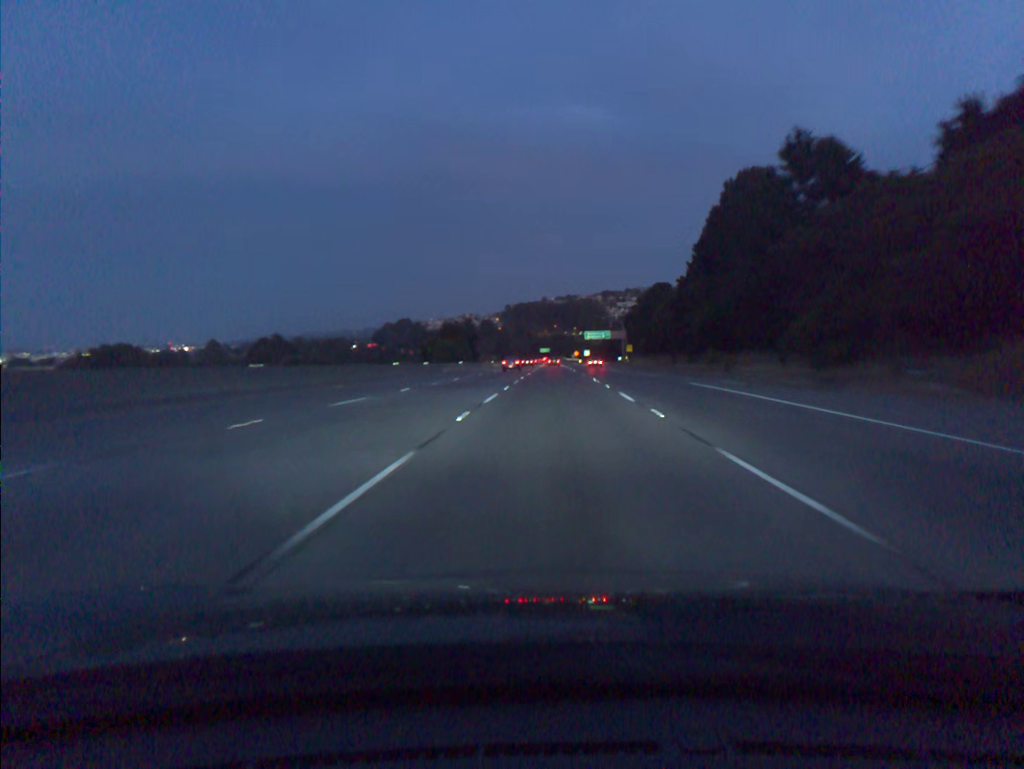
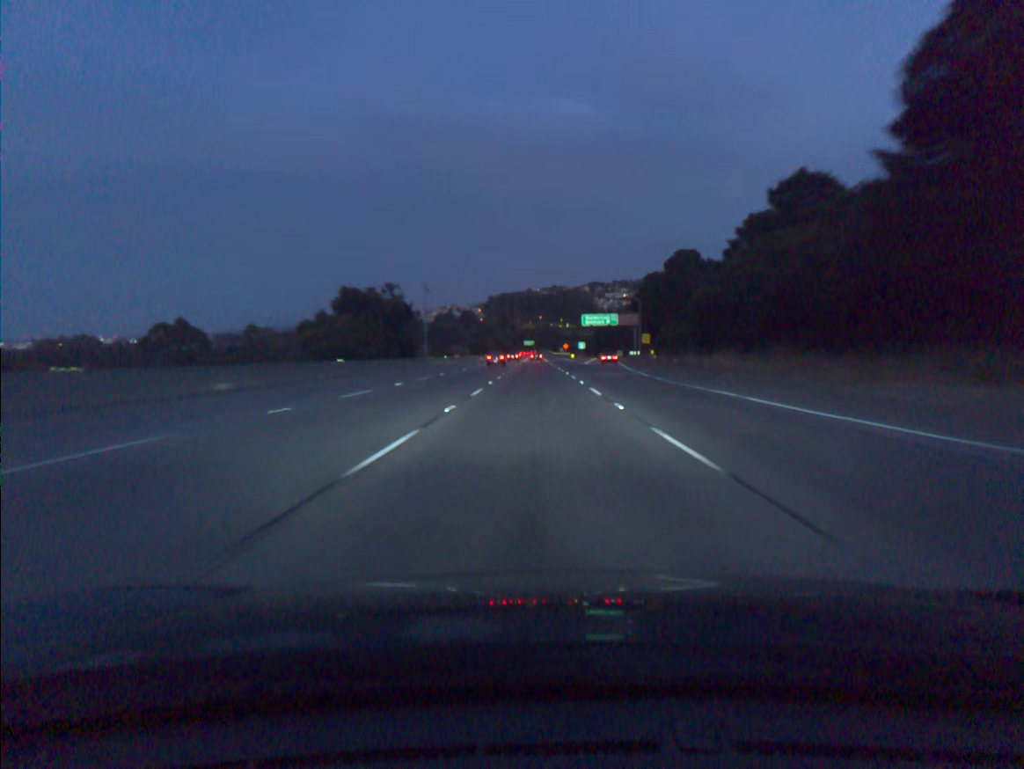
(+1.0, +55.6) m; +1°
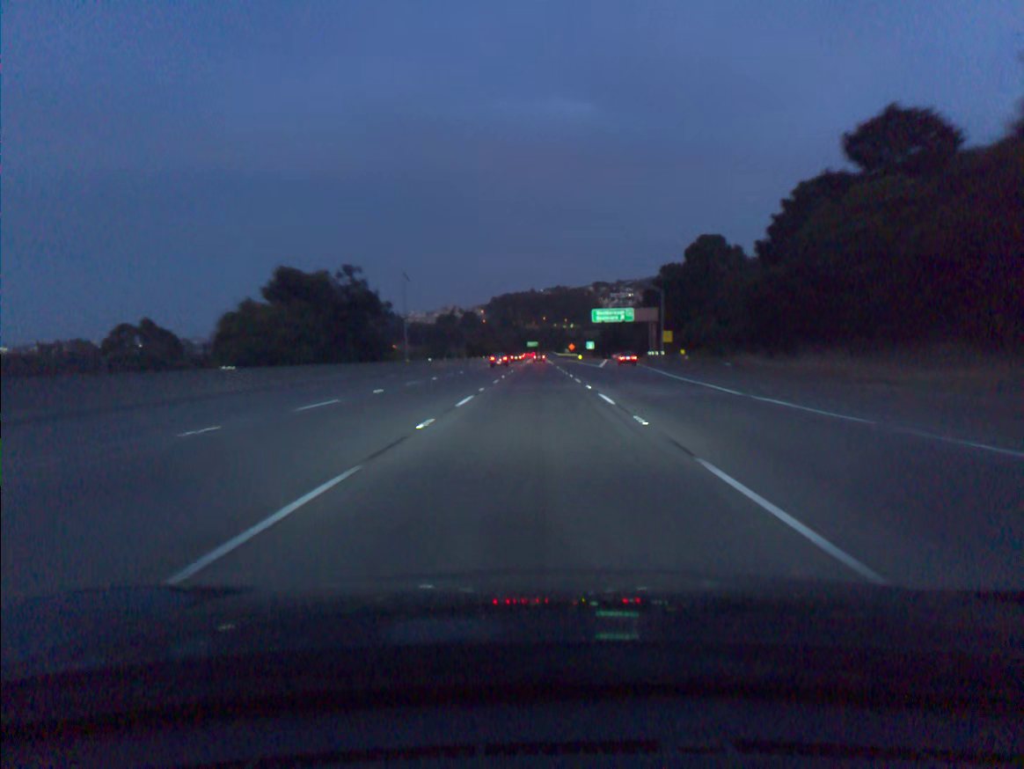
(0.0, +18.6) m; 0°
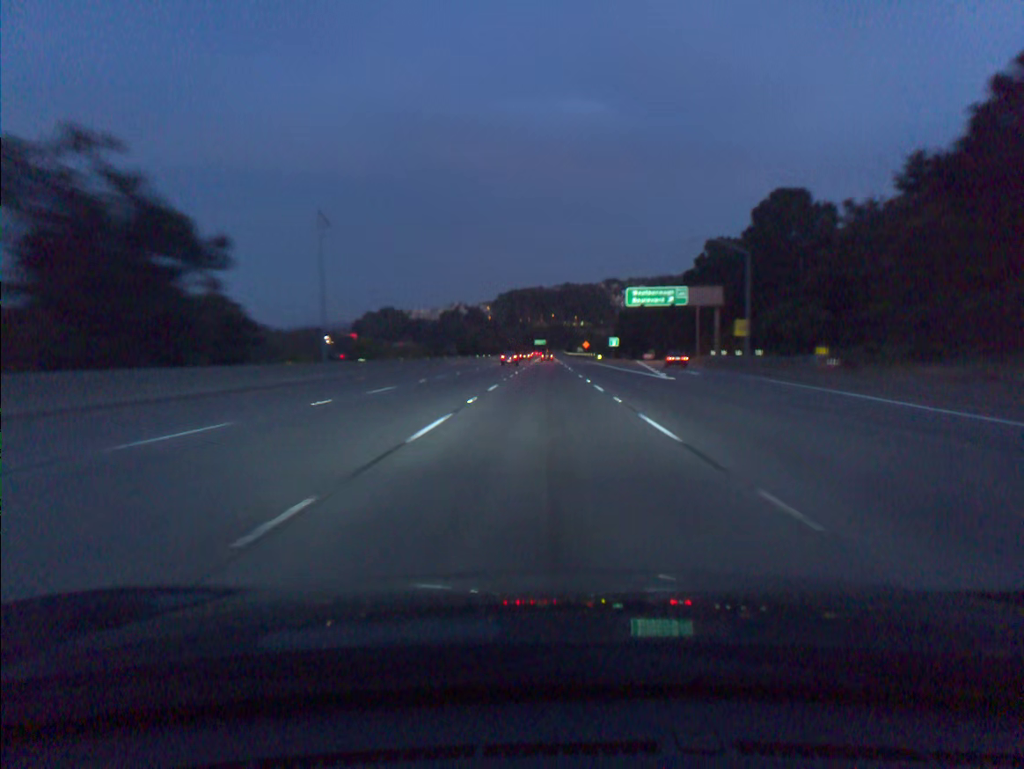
(-0.2, +37.1) m; -1°
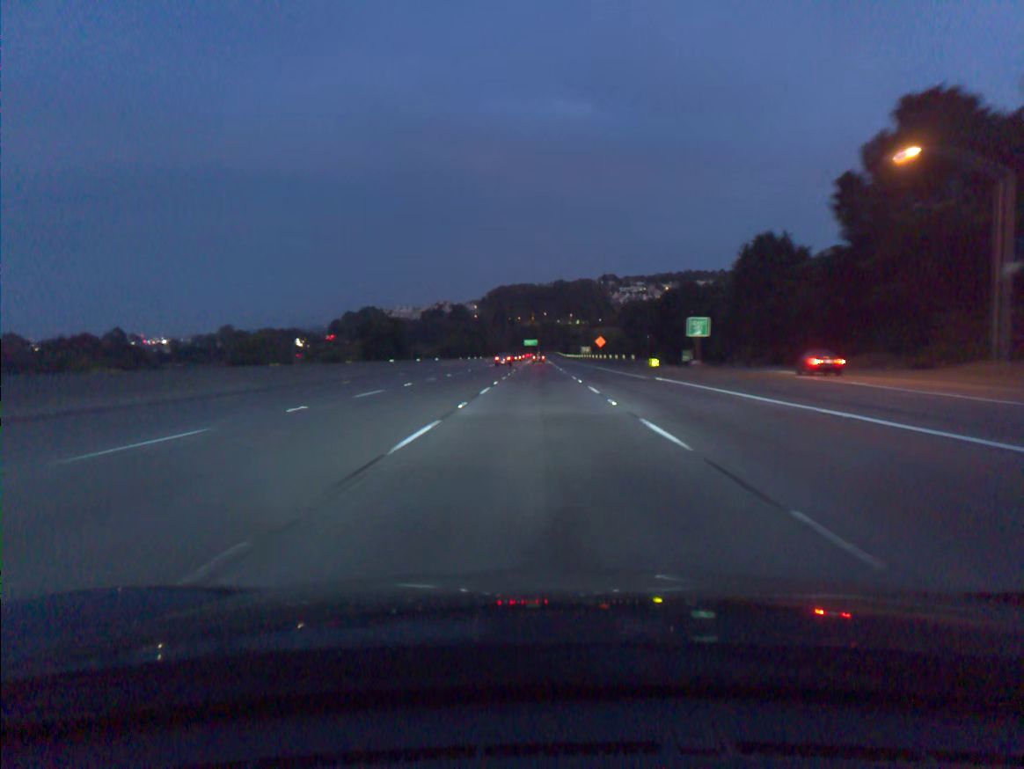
(+0.4, +74.1) m; +1°
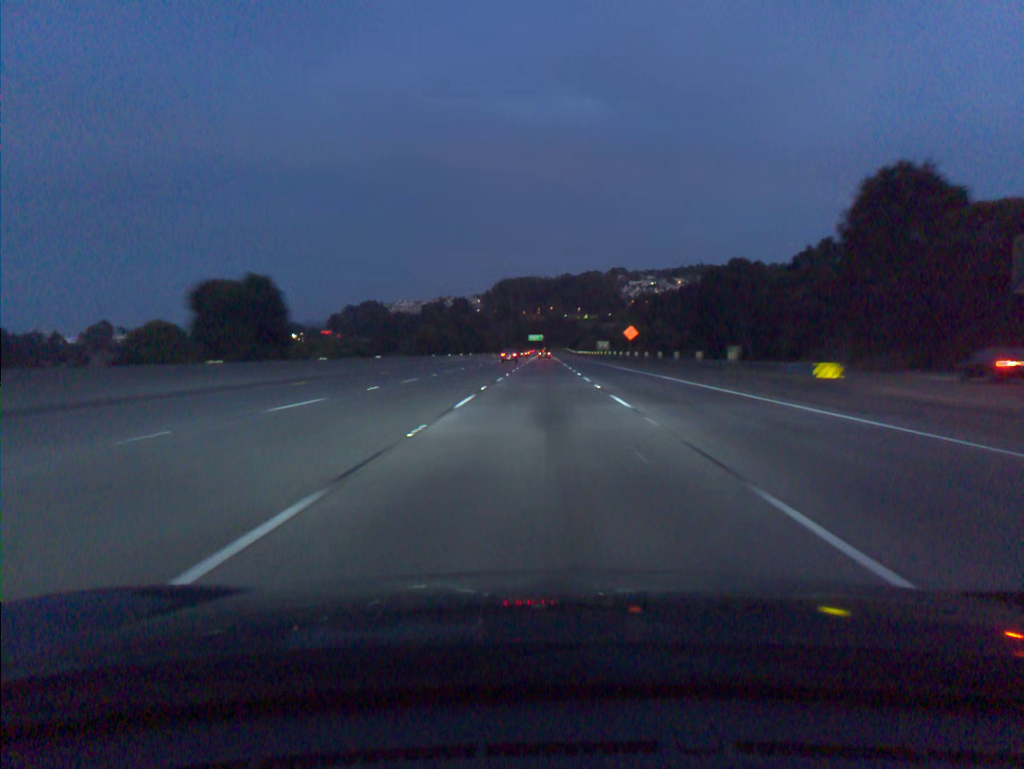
(-0.1, +37.1) m; 0°
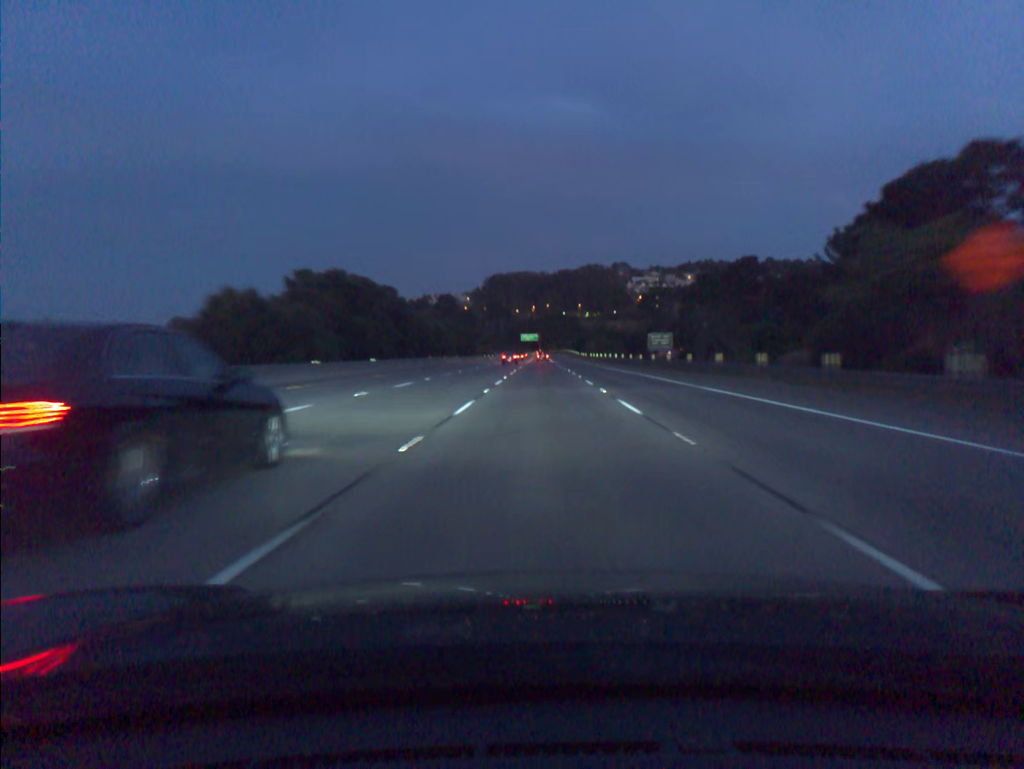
(0.0, +74.1) m; 0°
